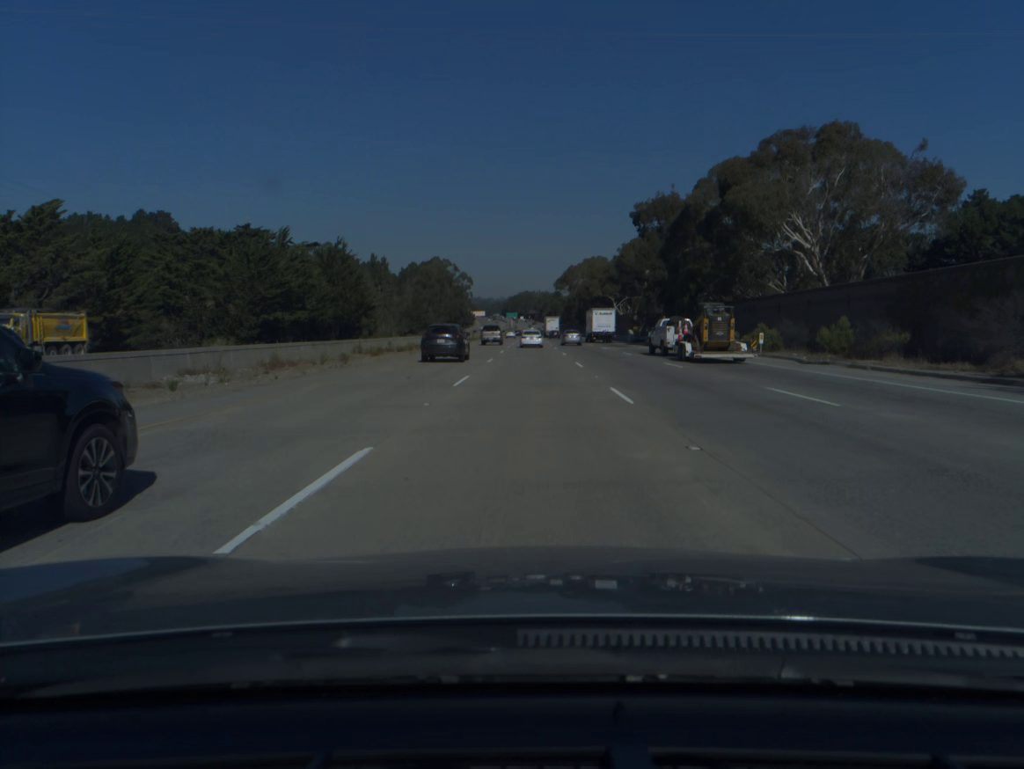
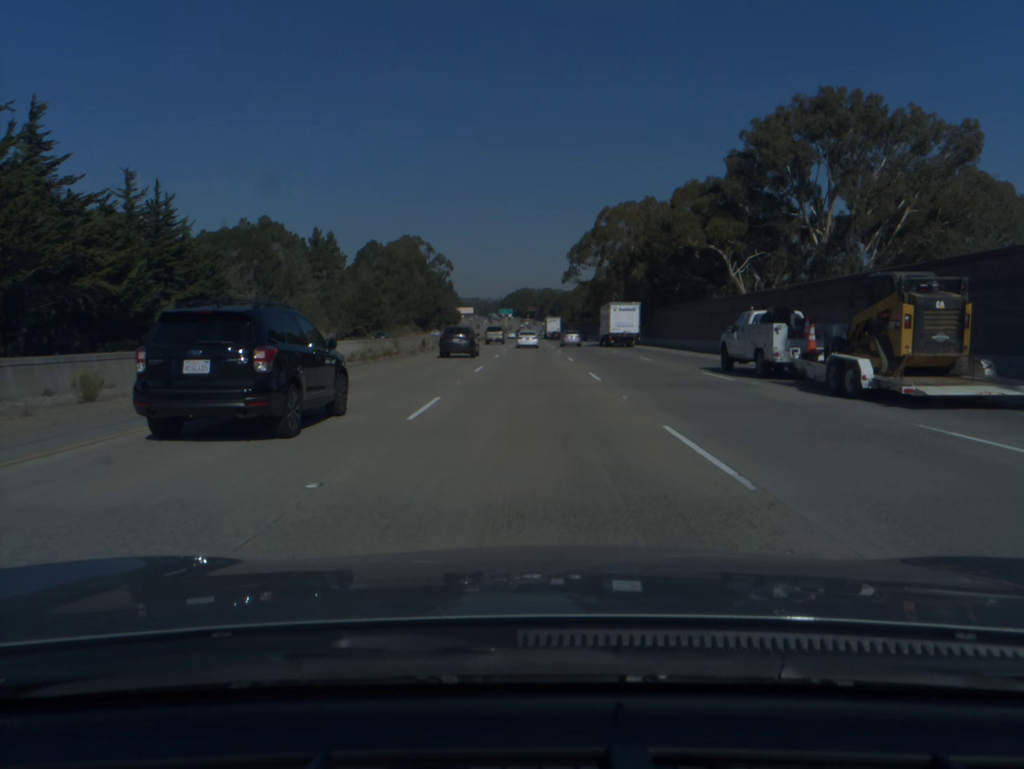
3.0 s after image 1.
(+0.1, +95.2) m; 0°
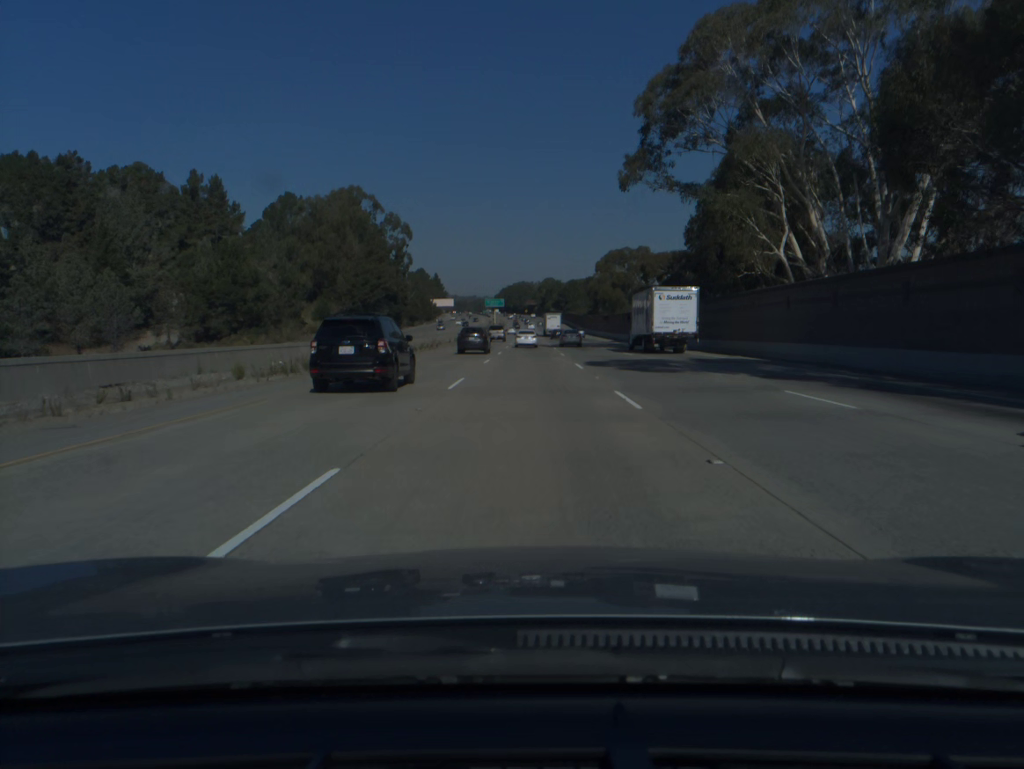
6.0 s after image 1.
(-0.1, +96.2) m; 0°
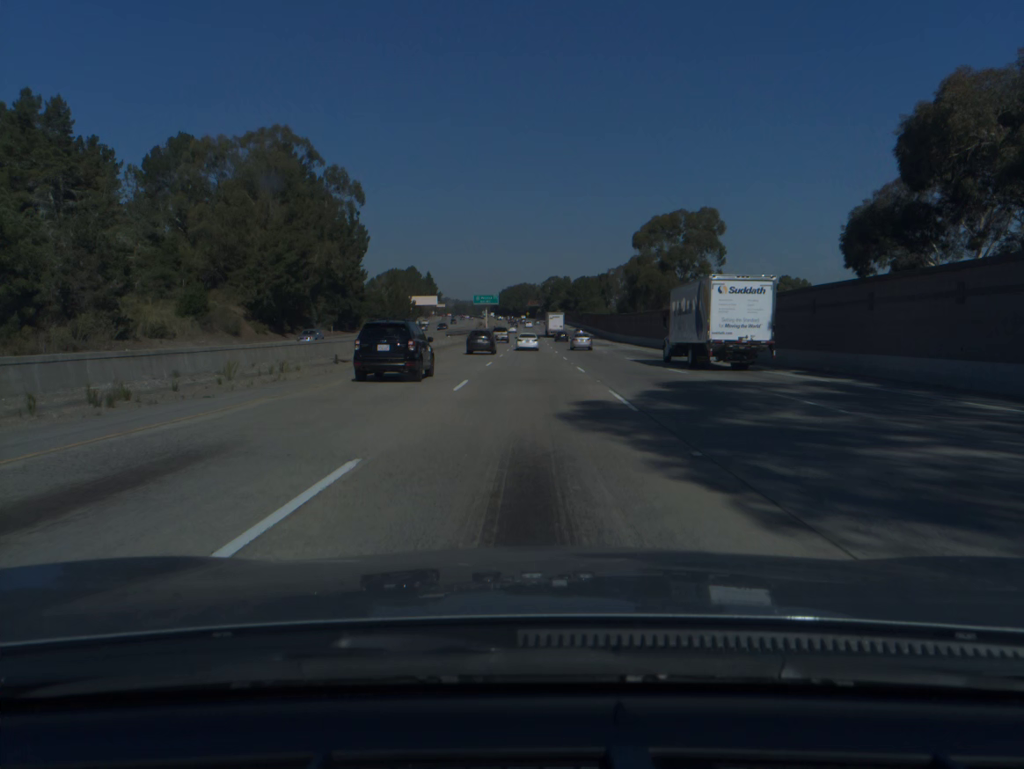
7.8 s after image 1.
(-0.1, +57.9) m; 0°
